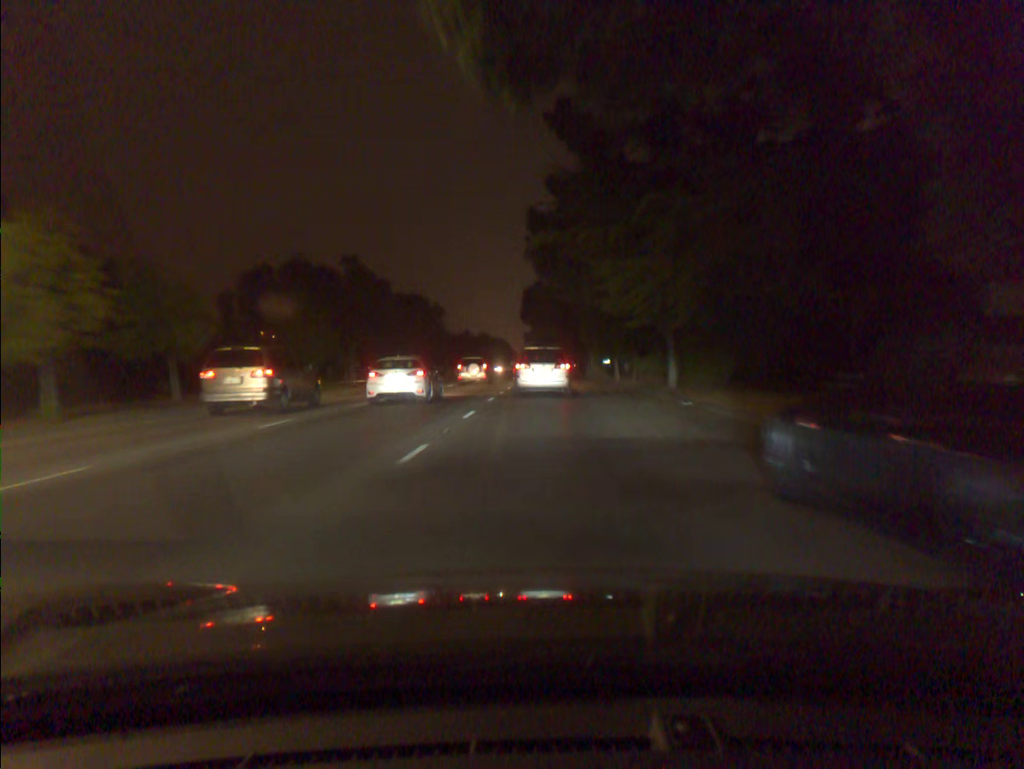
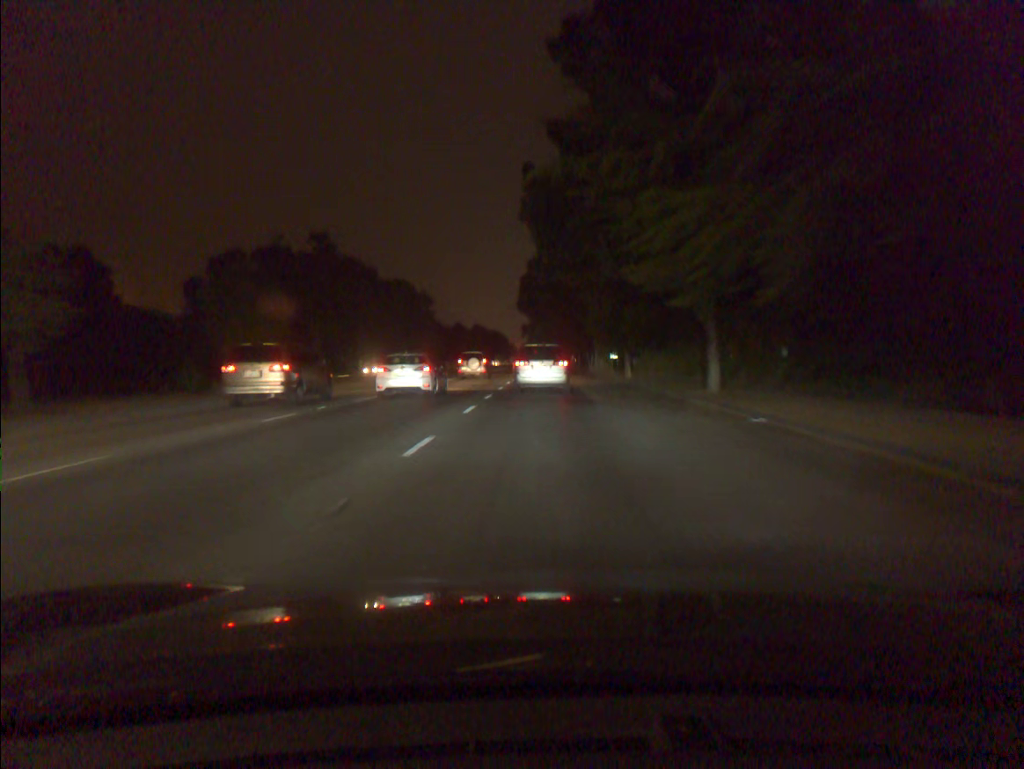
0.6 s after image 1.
(0.0, +7.1) m; 0°
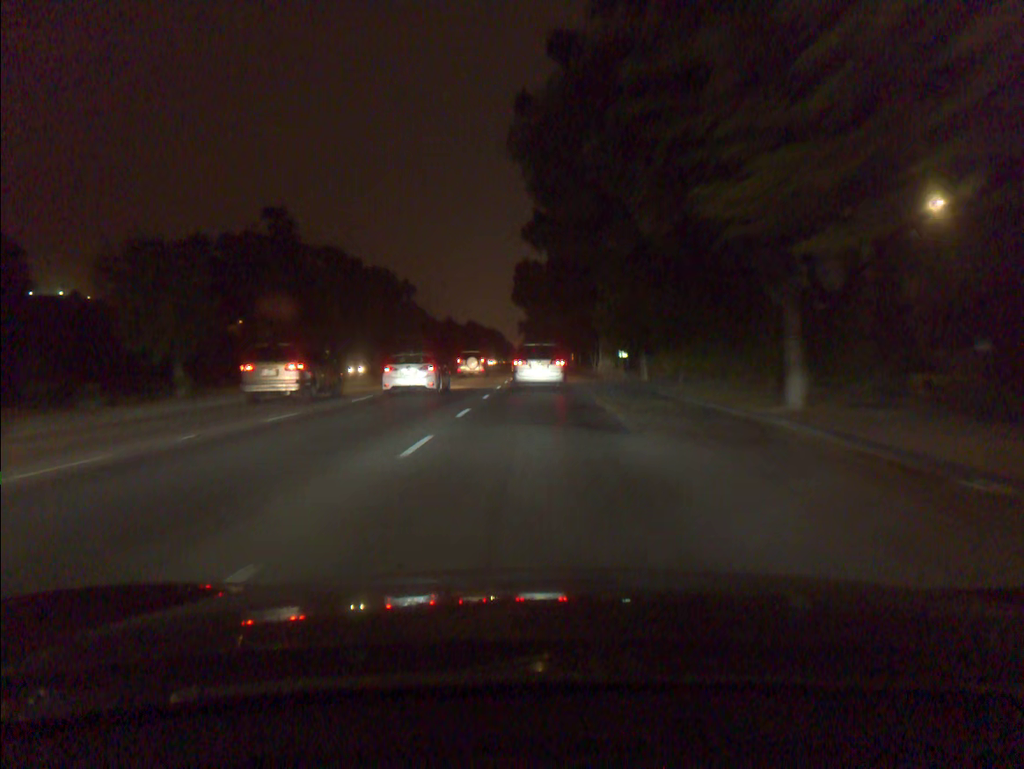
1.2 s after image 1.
(0.0, +7.3) m; 0°
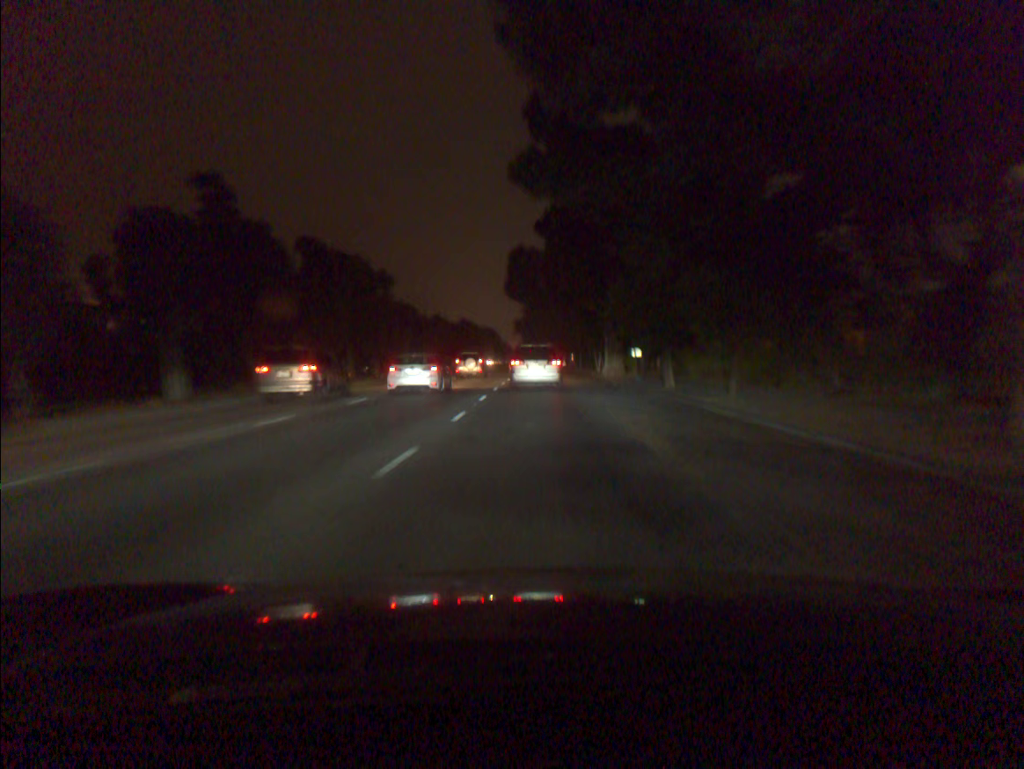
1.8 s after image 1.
(0.0, +7.5) m; 0°
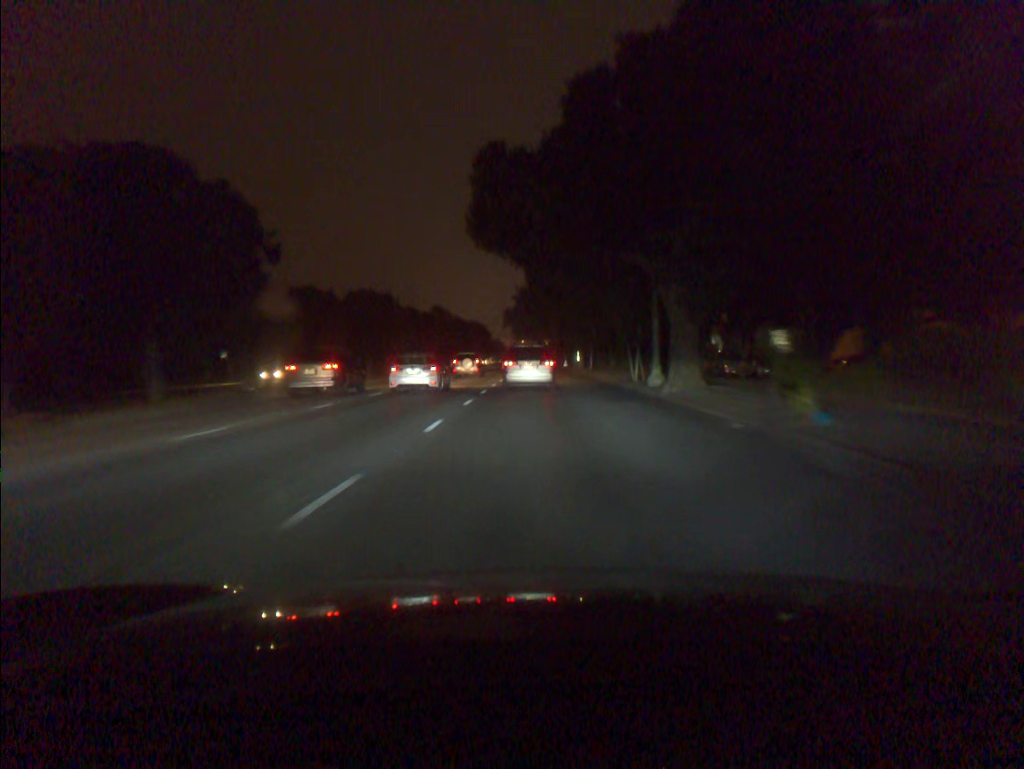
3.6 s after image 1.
(0.0, +24.1) m; 0°
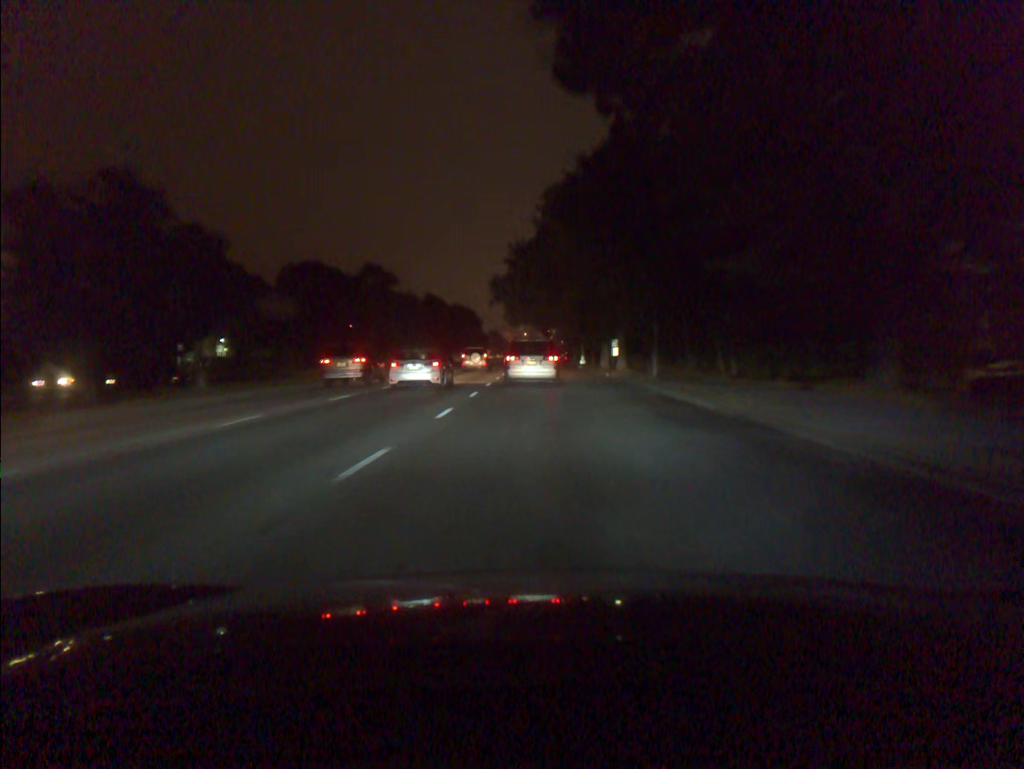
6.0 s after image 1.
(-0.2, +34.4) m; 0°
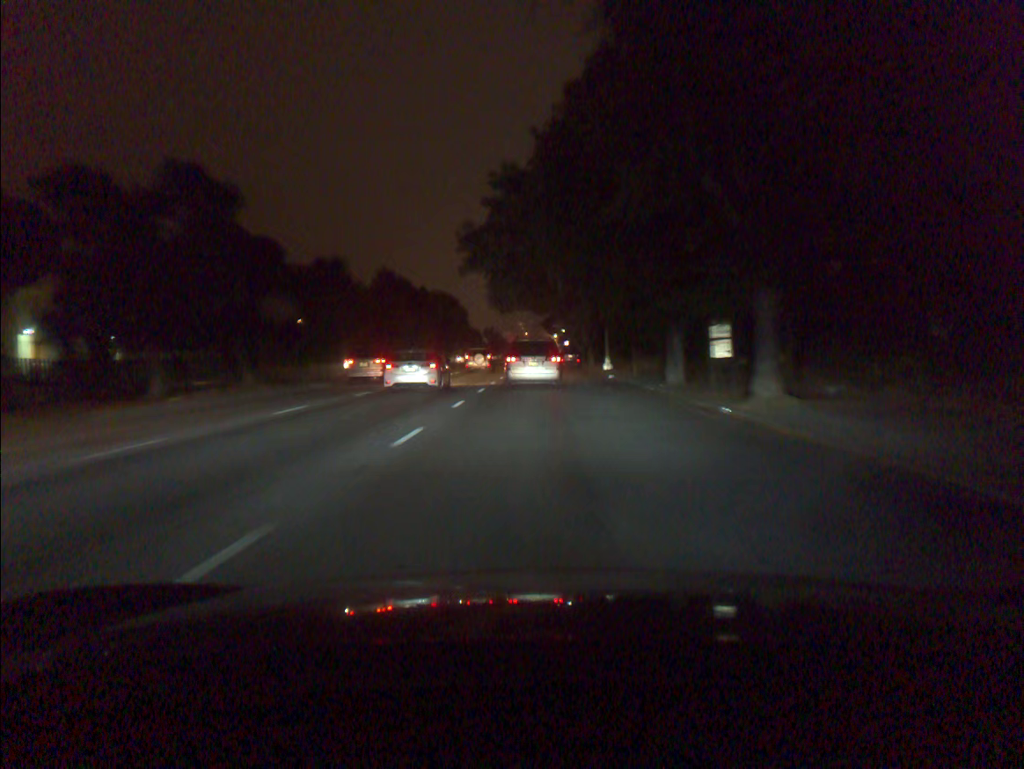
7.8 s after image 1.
(0.0, +26.3) m; 0°
